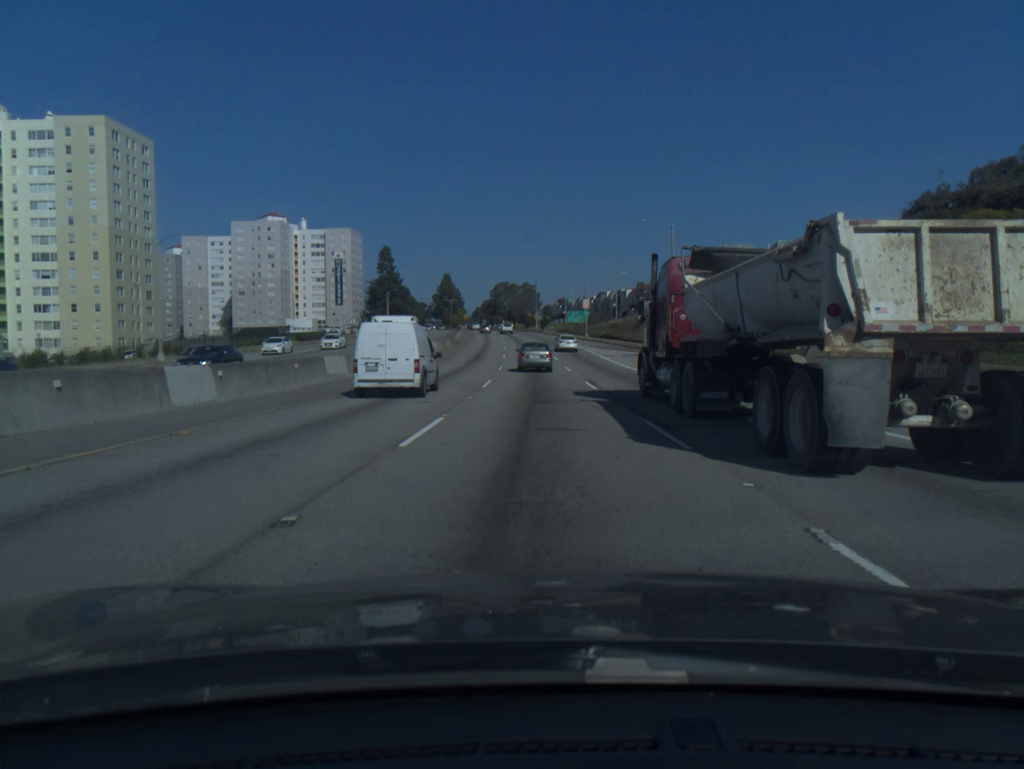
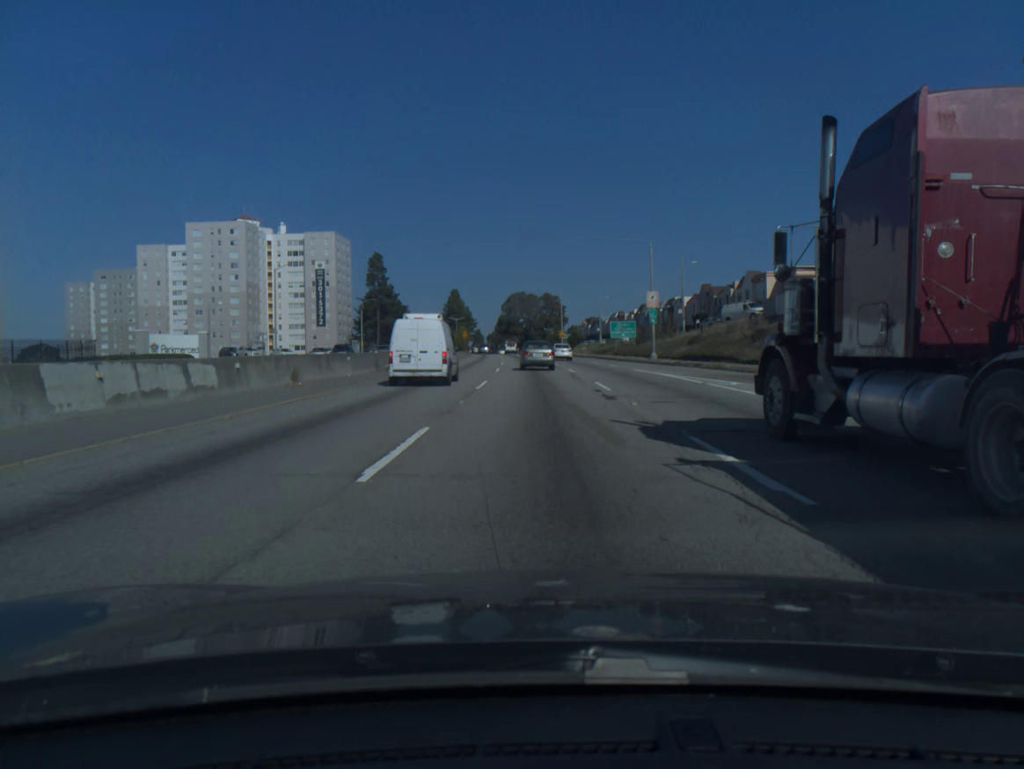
(-0.8, +47.6) m; -2°
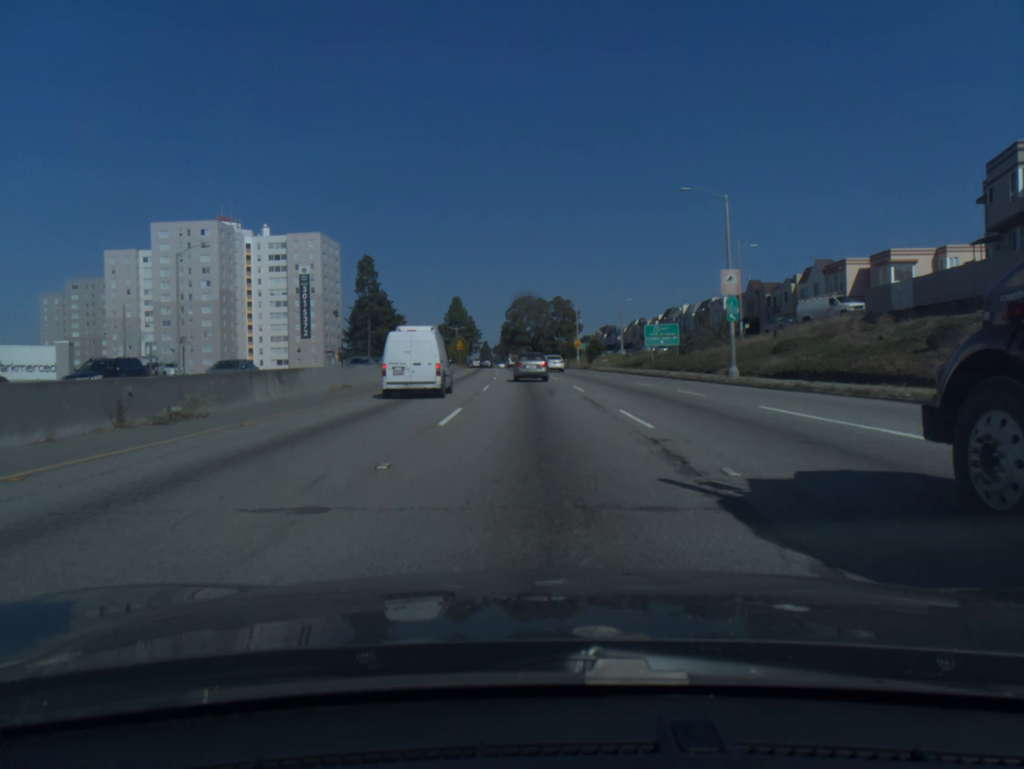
(-0.1, +23.1) m; -1°
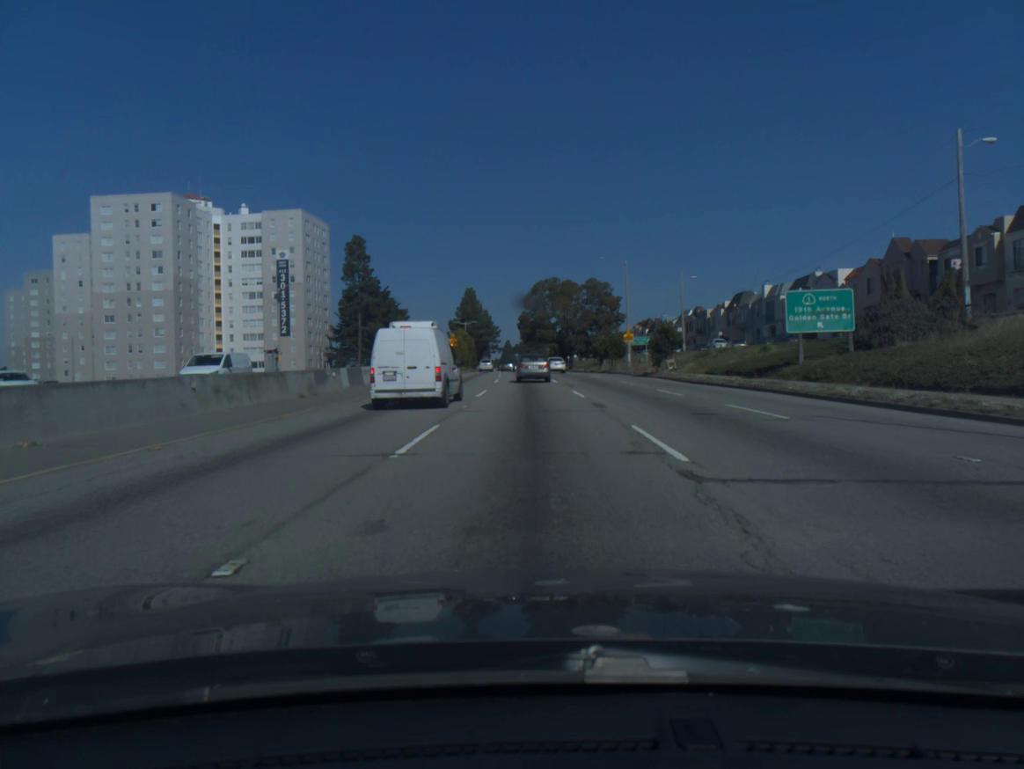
(-0.5, +33.6) m; -2°
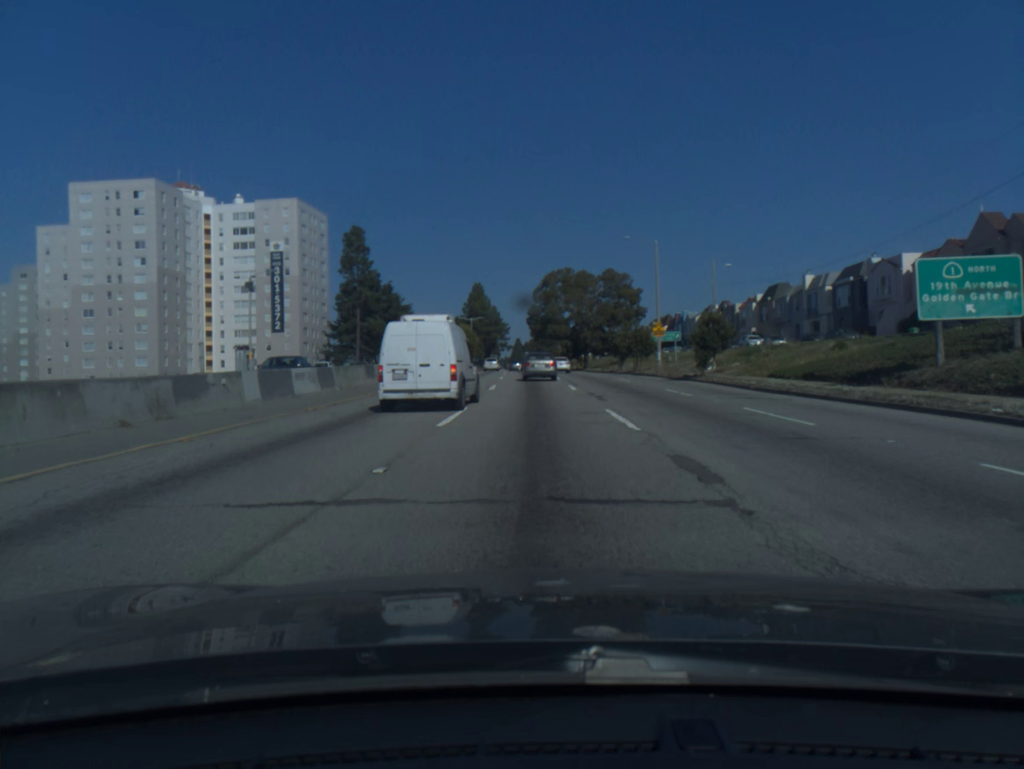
(-0.1, +11.0) m; -1°
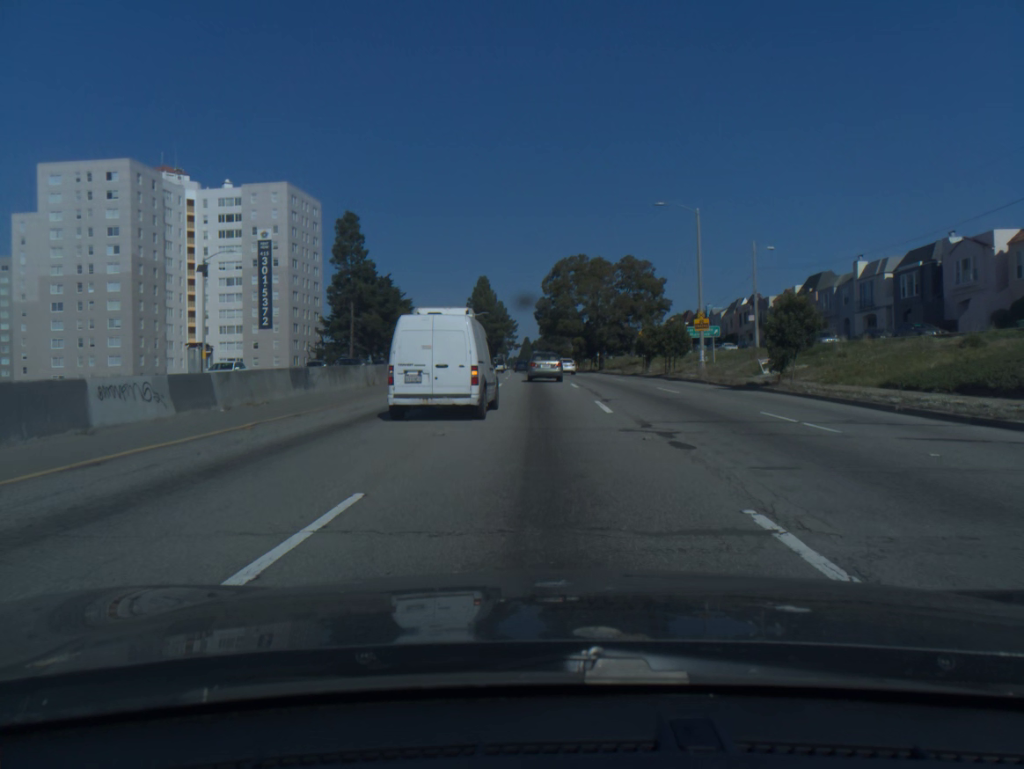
(-0.1, +11.0) m; -1°
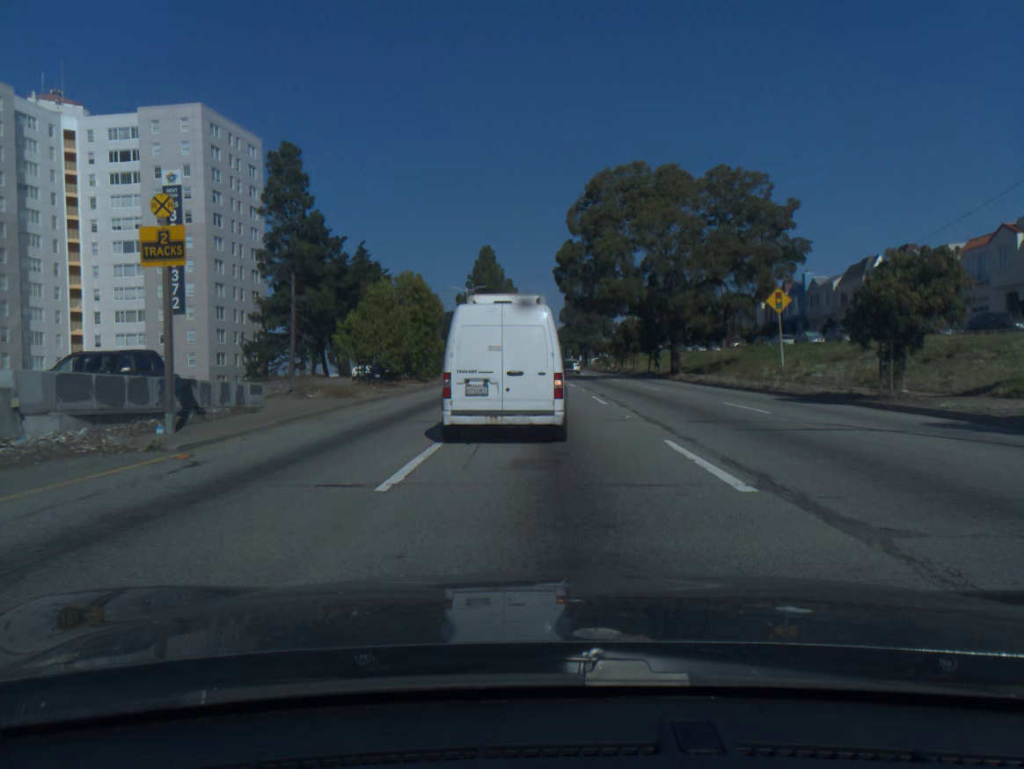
(-0.5, +39.4) m; -1°
